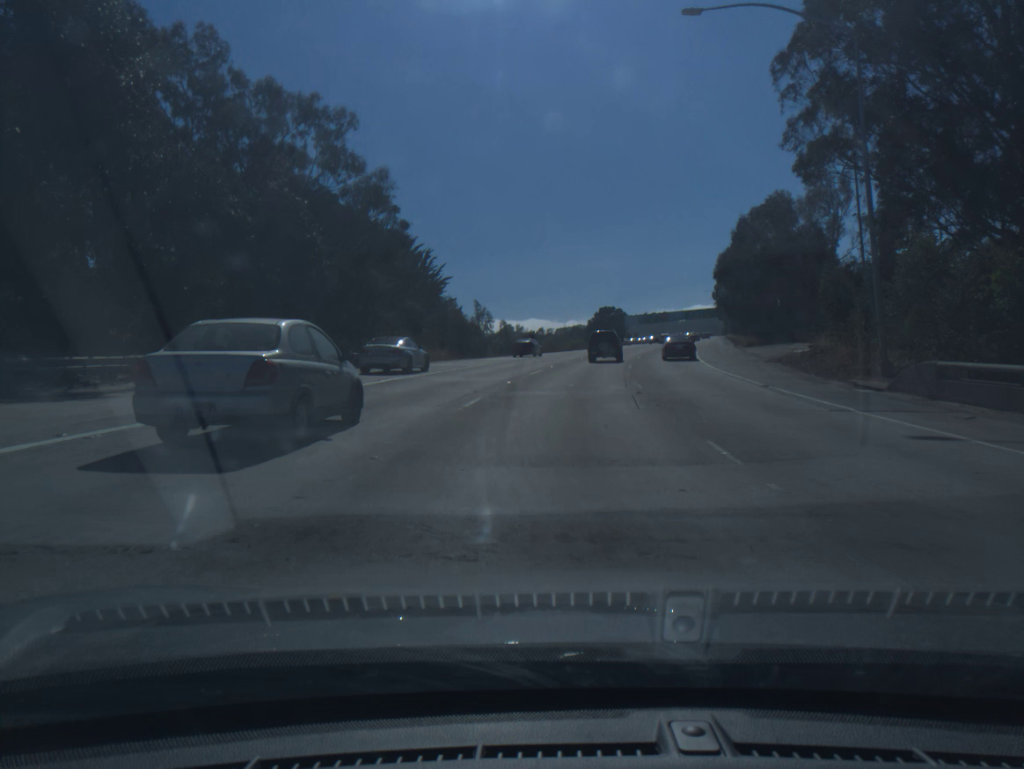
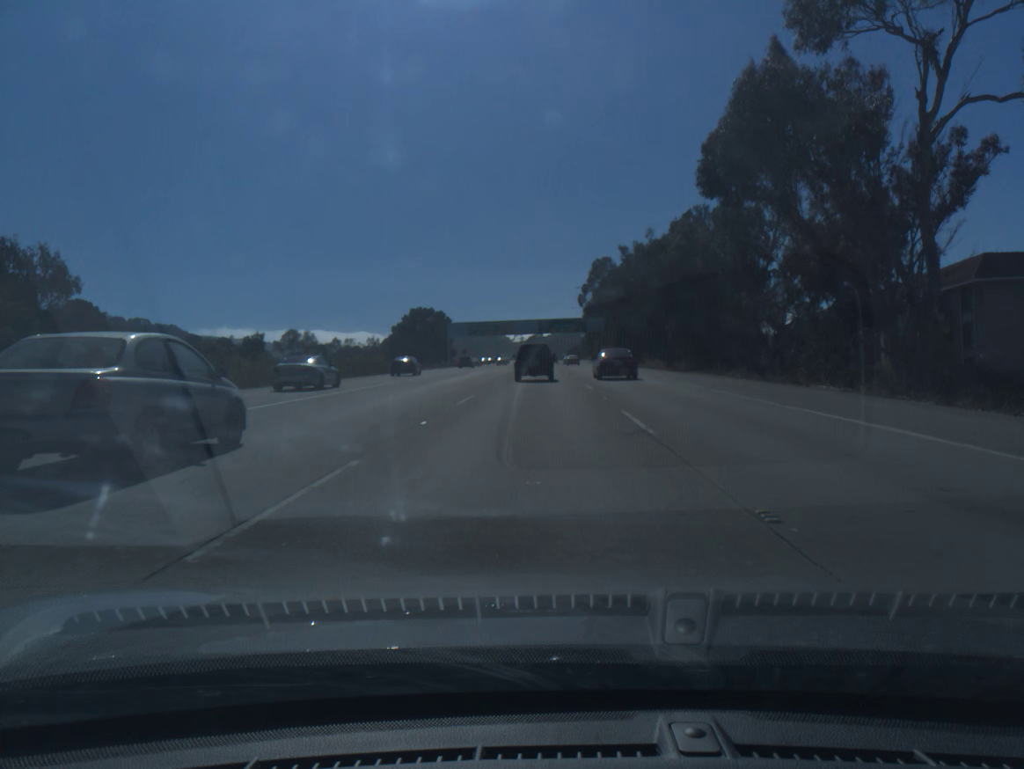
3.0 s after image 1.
(+10.9, +80.4) m; +13°
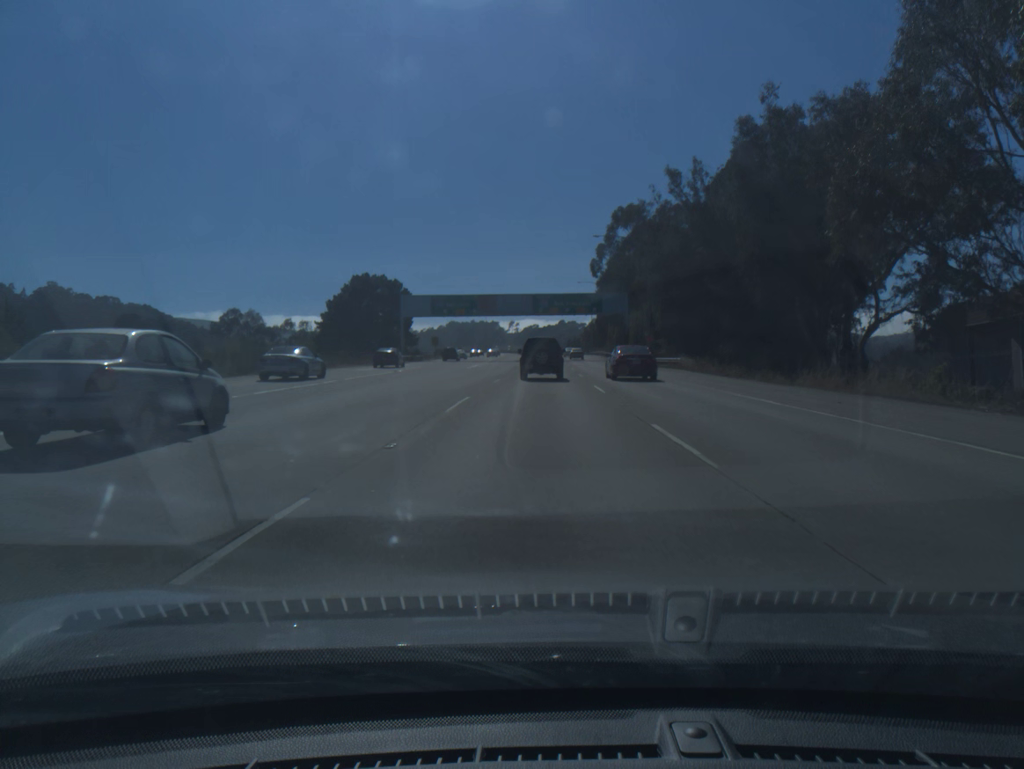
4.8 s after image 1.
(+0.2, +47.1) m; +1°
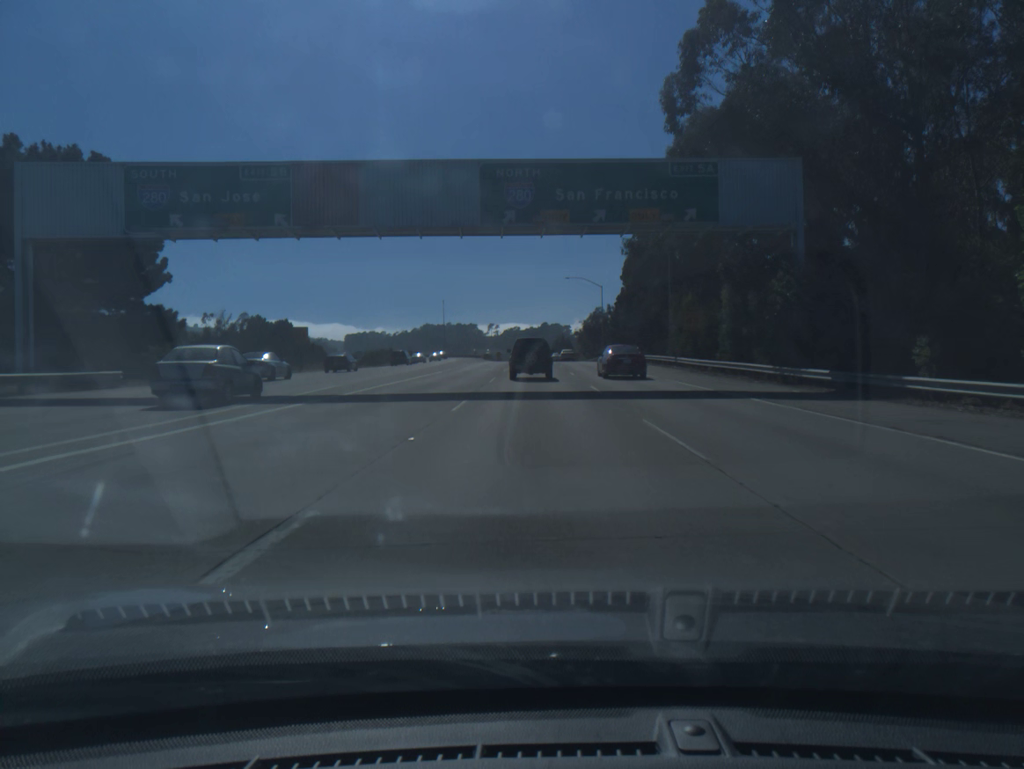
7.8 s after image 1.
(+0.5, +71.7) m; +1°
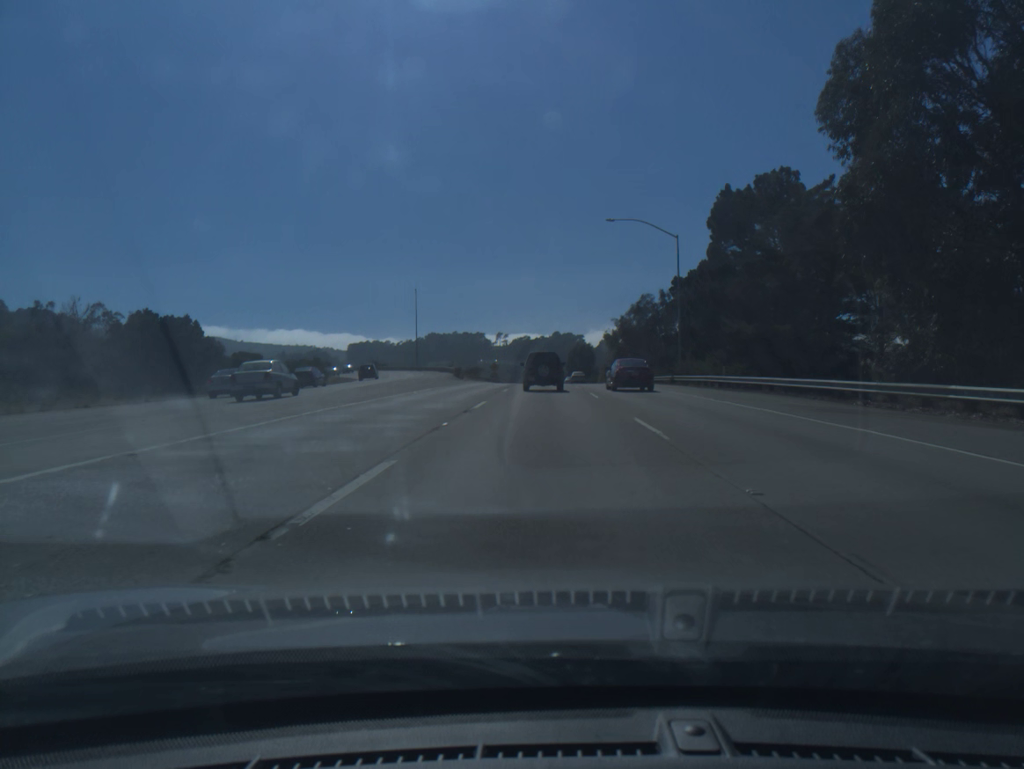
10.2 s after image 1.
(-0.5, +54.3) m; -1°
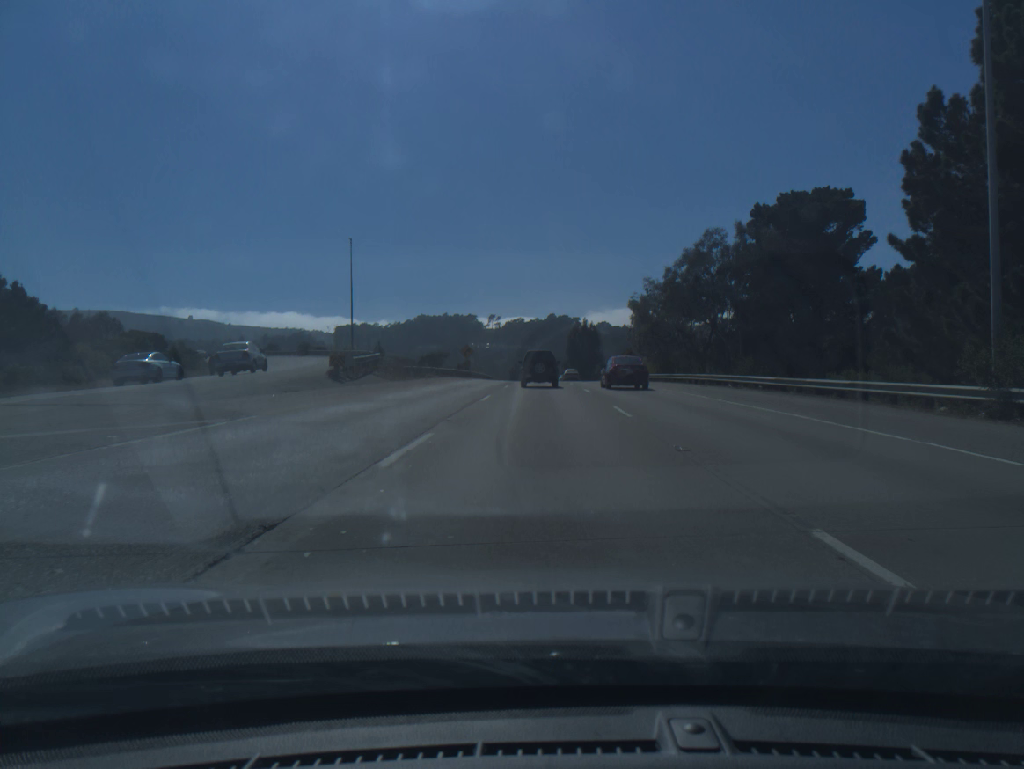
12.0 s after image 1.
(+0.1, +40.1) m; 0°
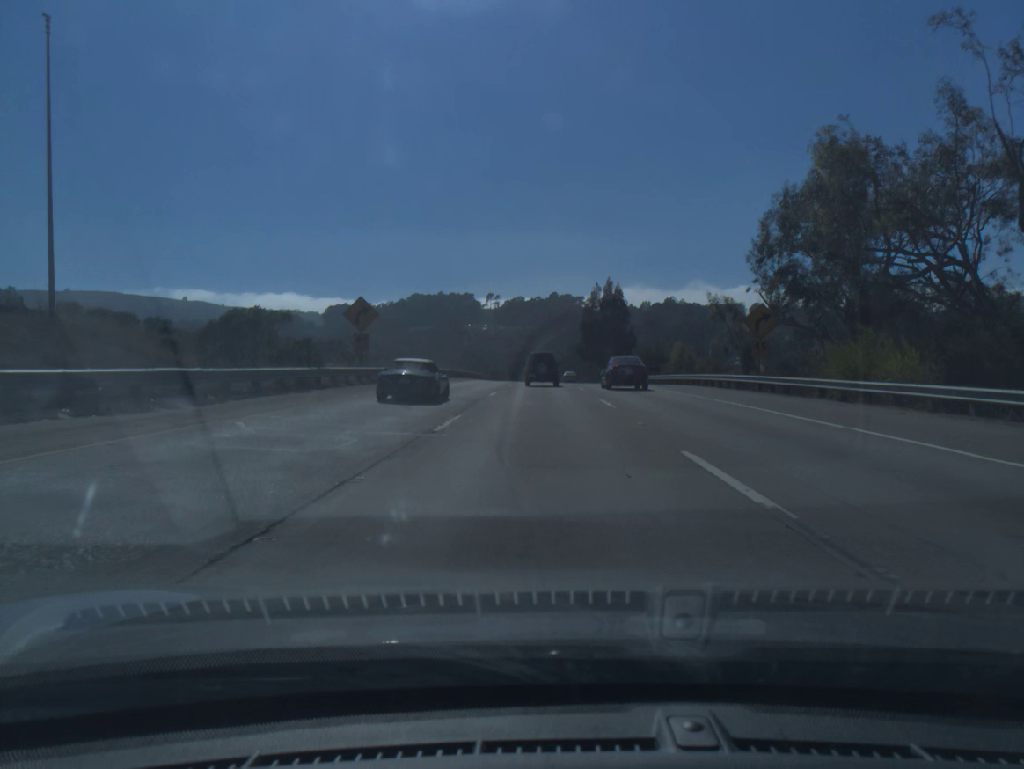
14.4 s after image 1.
(0.0, +53.5) m; 0°
